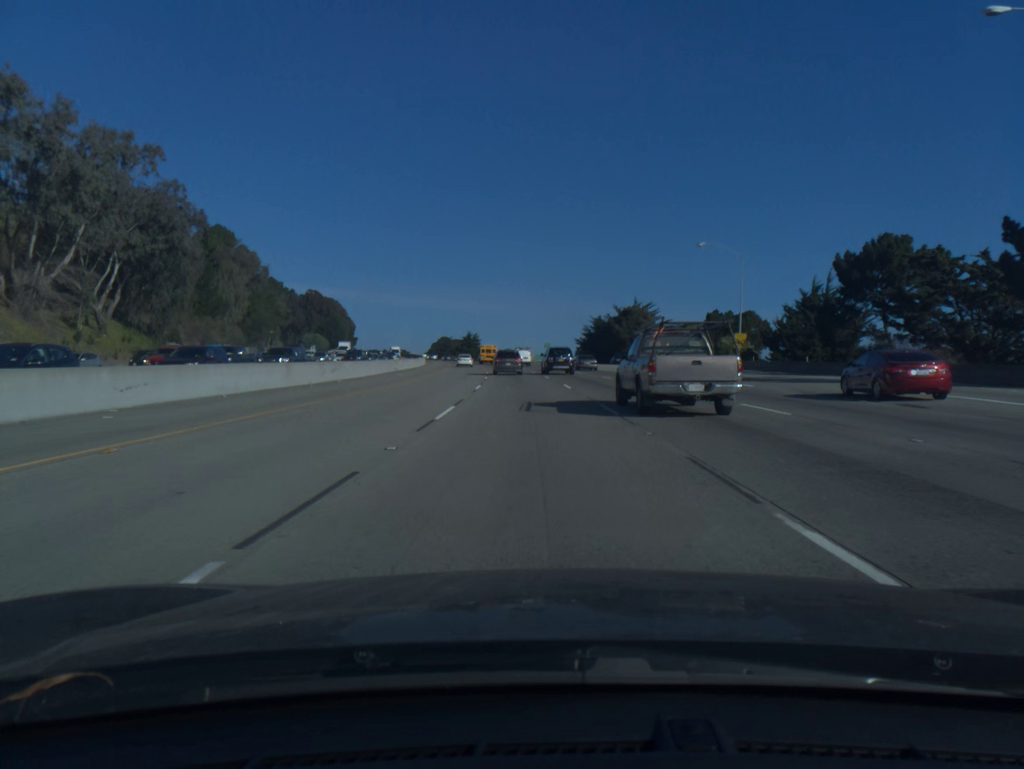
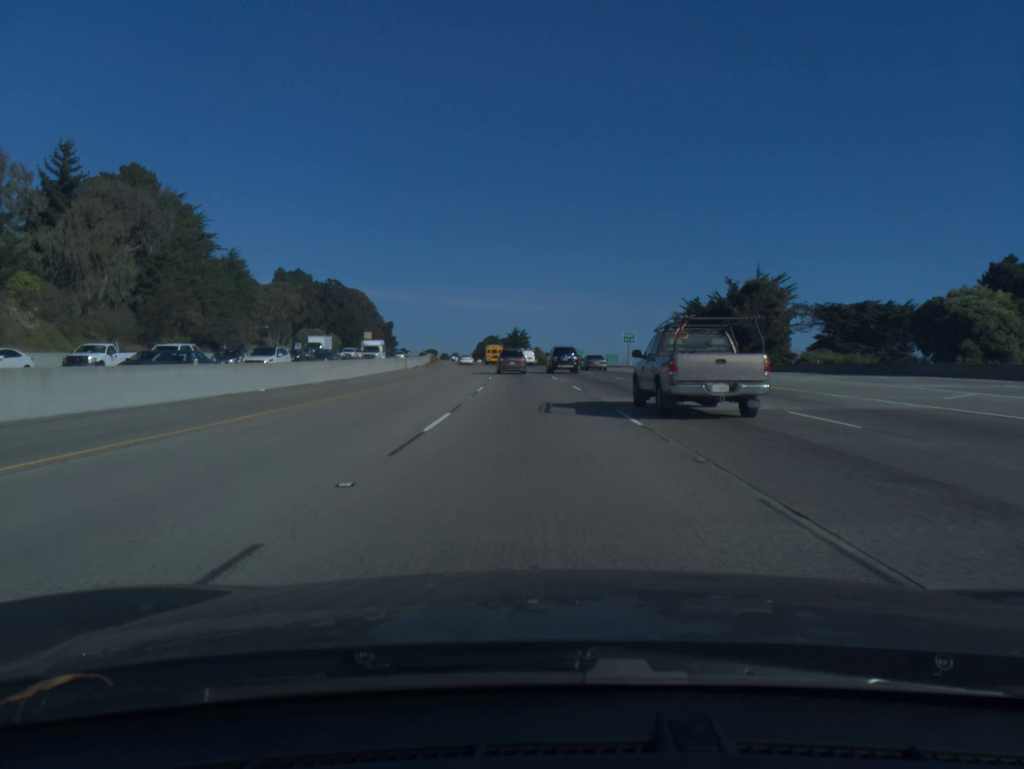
(-2.2, +61.0) m; -4°
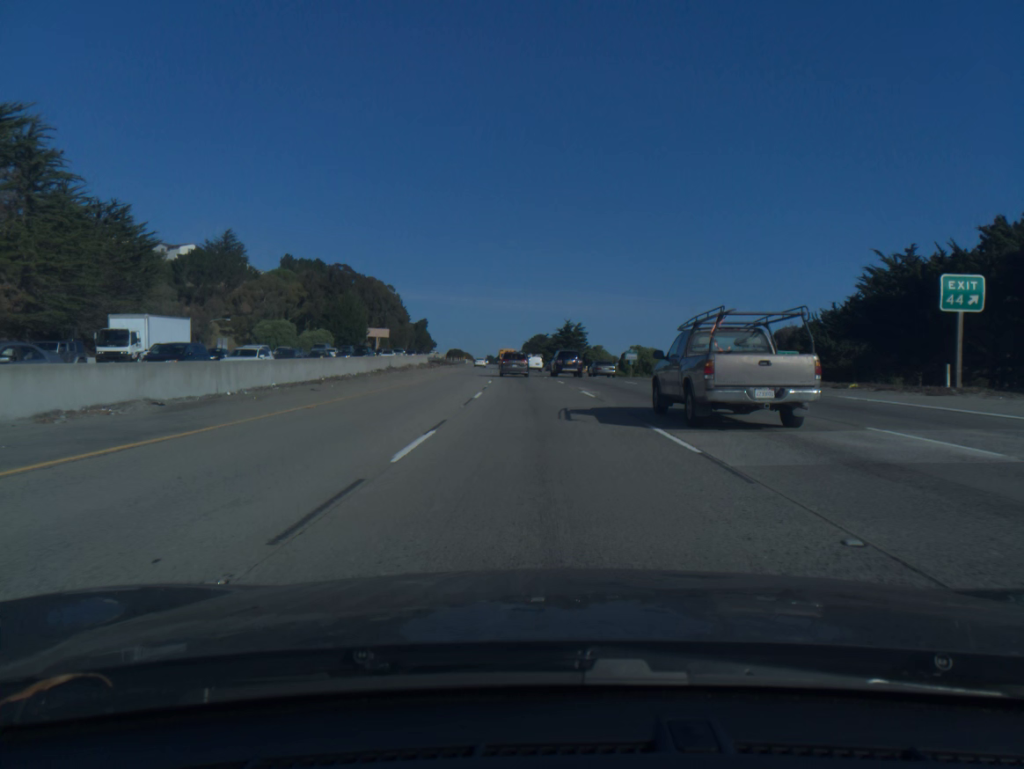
(-2.0, +61.9) m; -4°
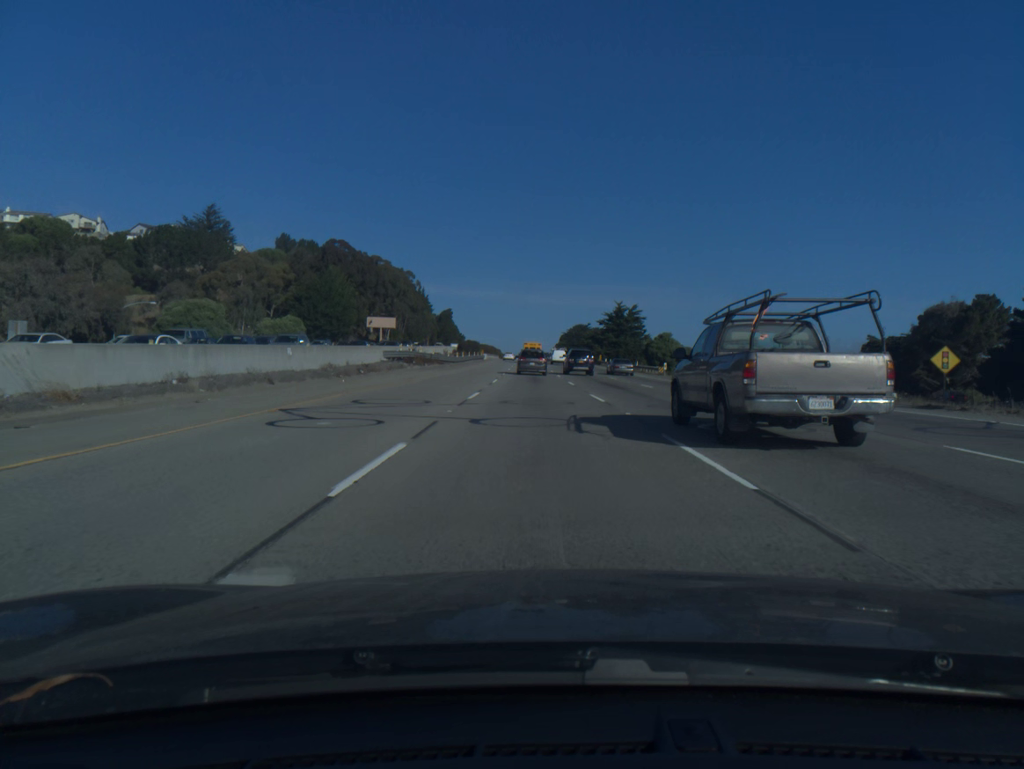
(-1.1, +46.2) m; -3°
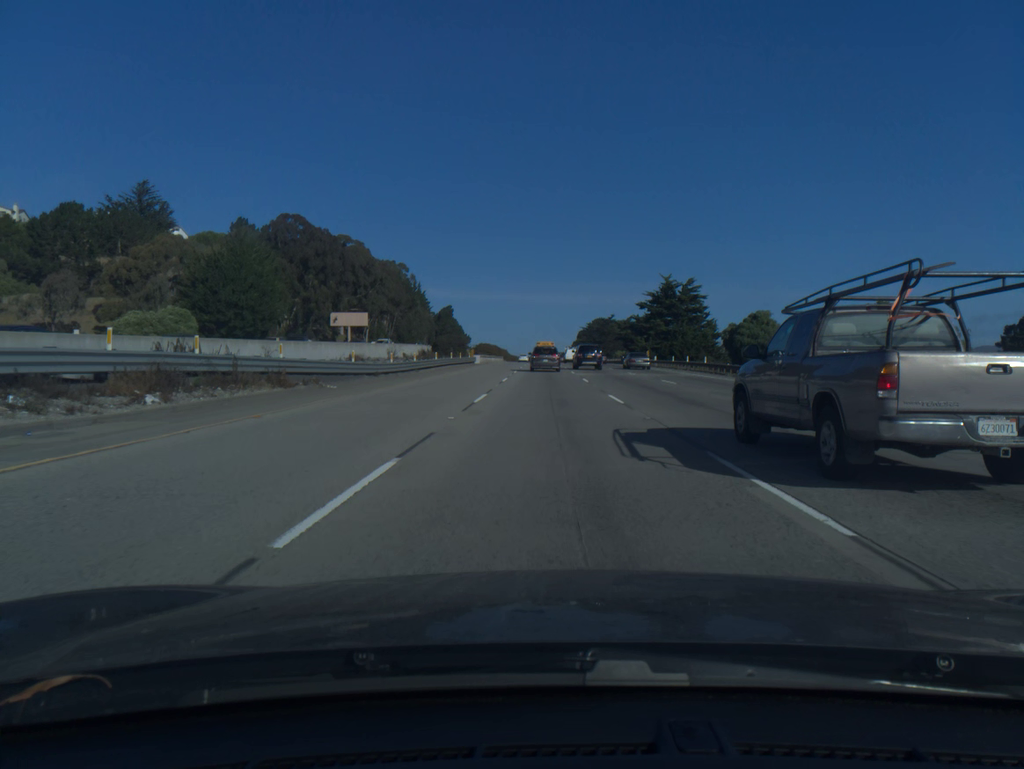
(-0.6, +45.9) m; -1°
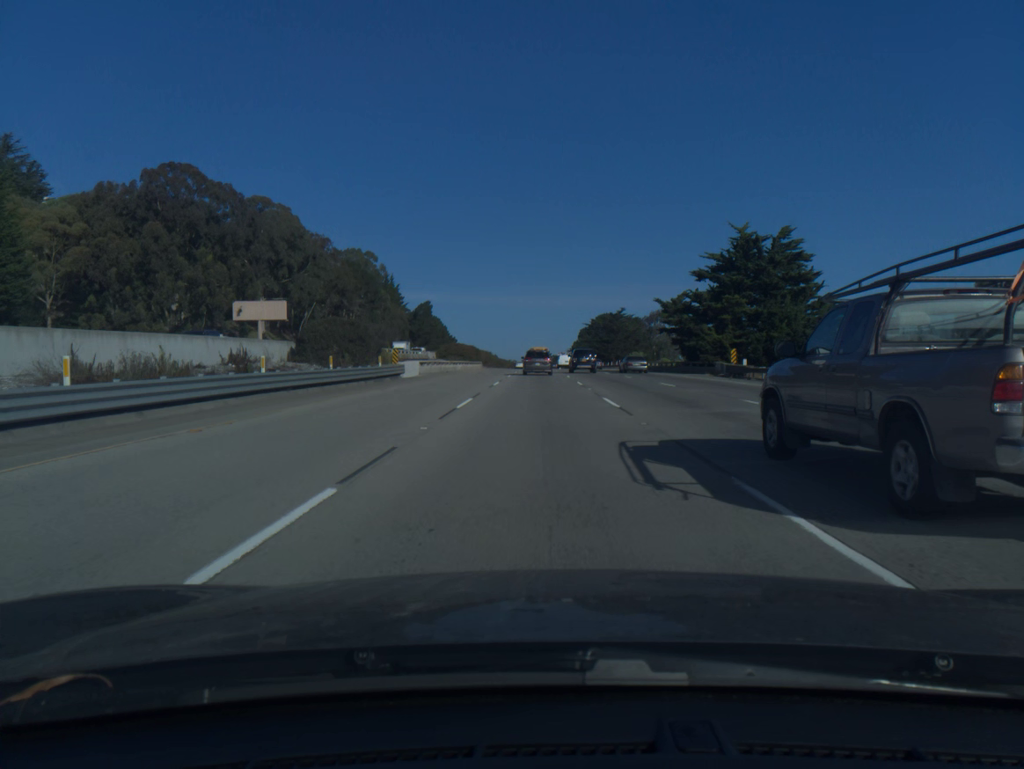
(+0.2, +45.4) m; 0°
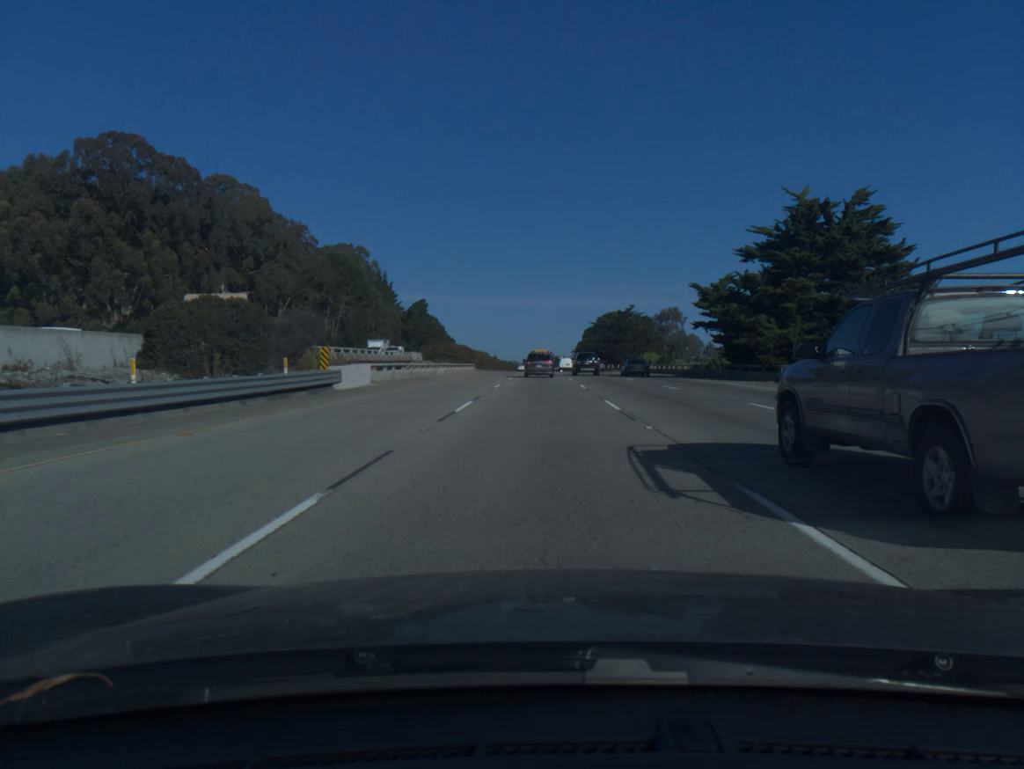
(0.0, +15.0) m; 0°
